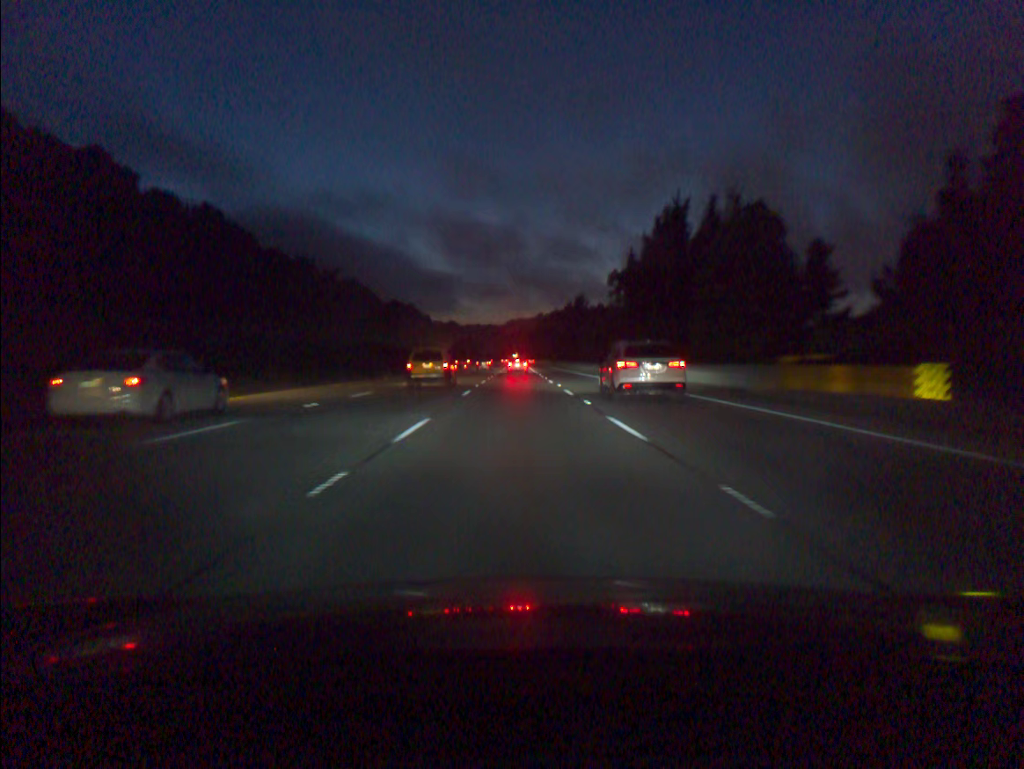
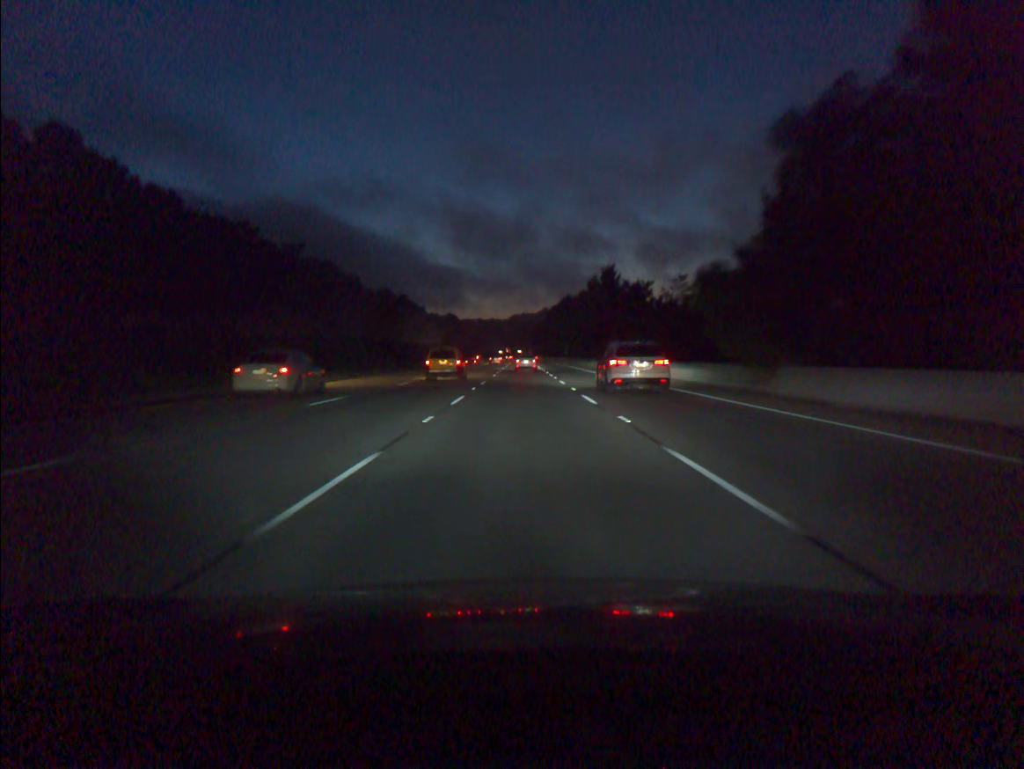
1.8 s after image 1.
(-0.1, +49.9) m; 0°
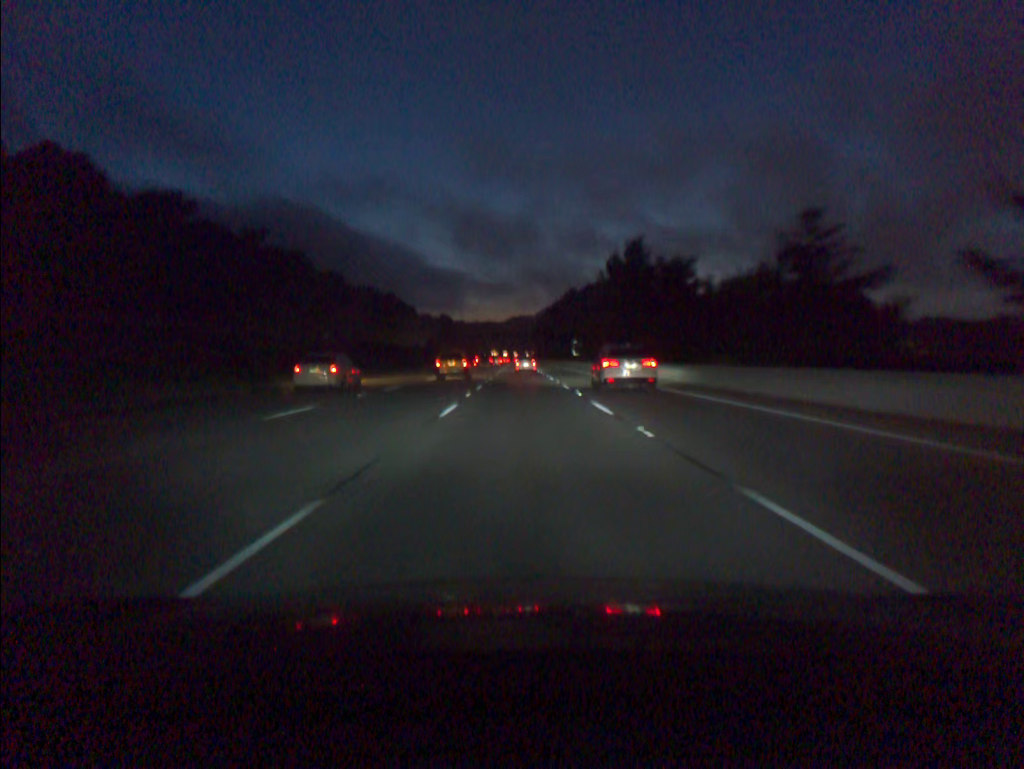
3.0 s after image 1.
(0.0, +32.5) m; 0°
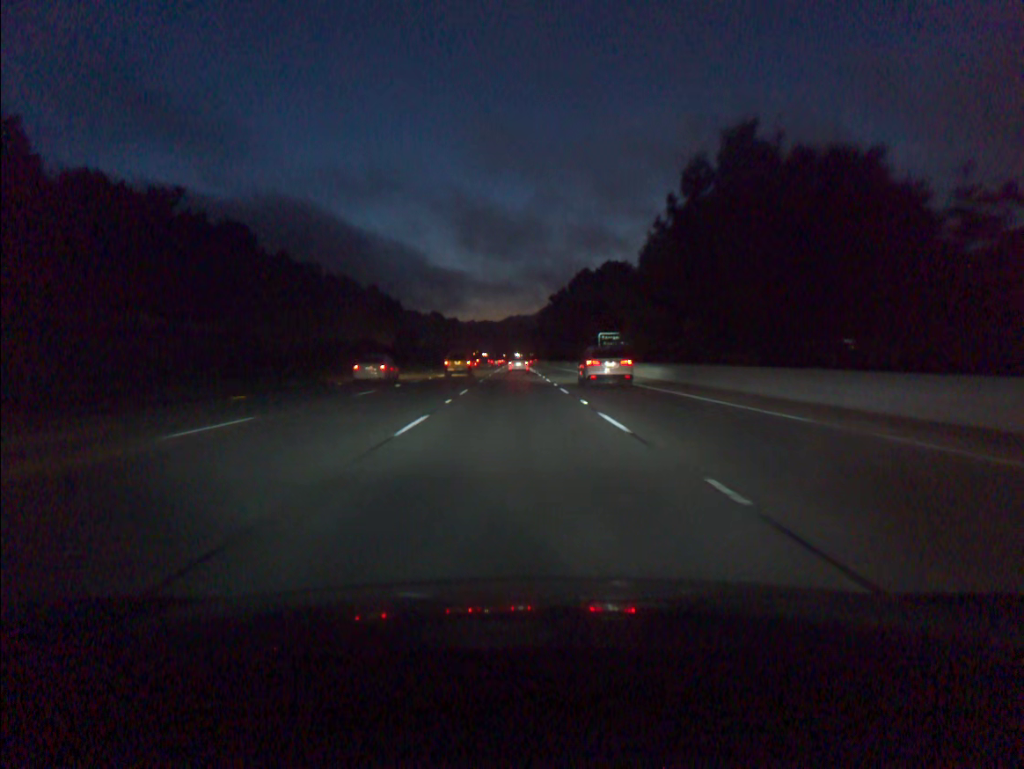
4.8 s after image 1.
(+0.2, +48.1) m; 0°
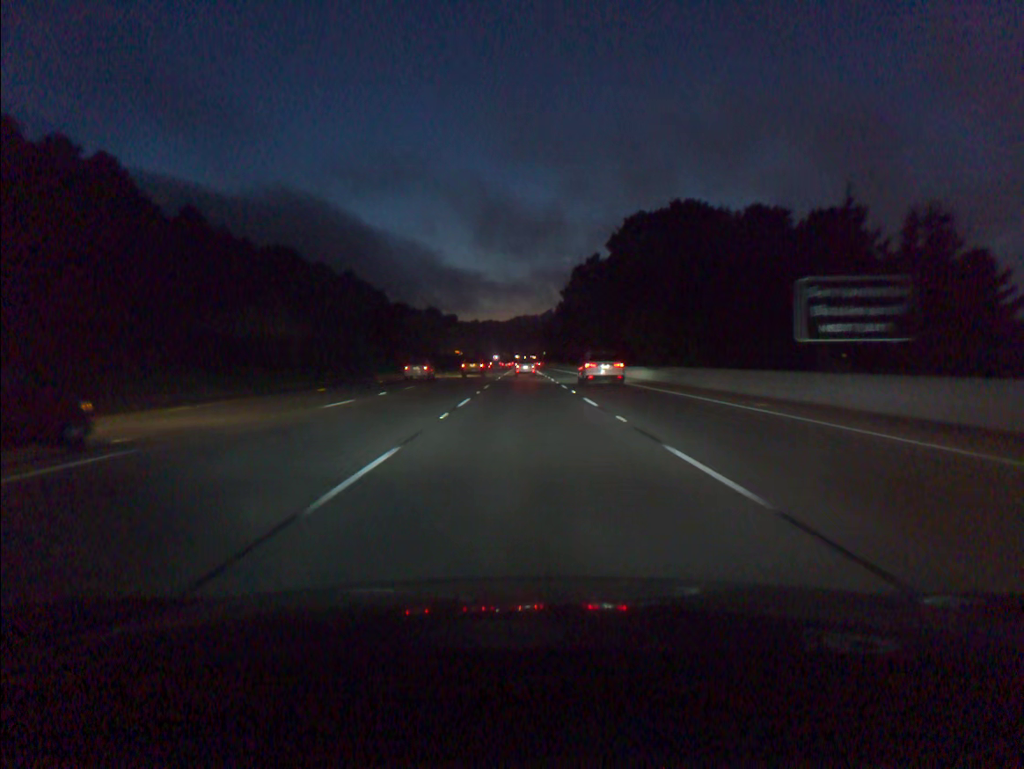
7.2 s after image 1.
(-0.4, +64.3) m; 0°
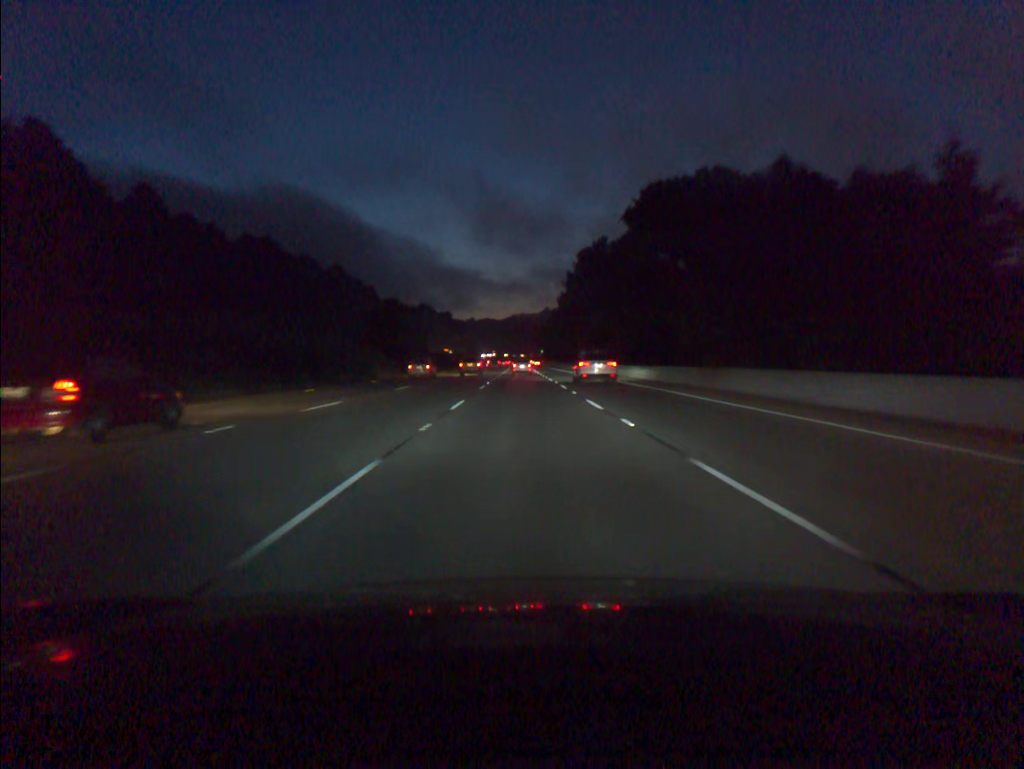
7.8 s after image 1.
(0.0, +16.2) m; 0°
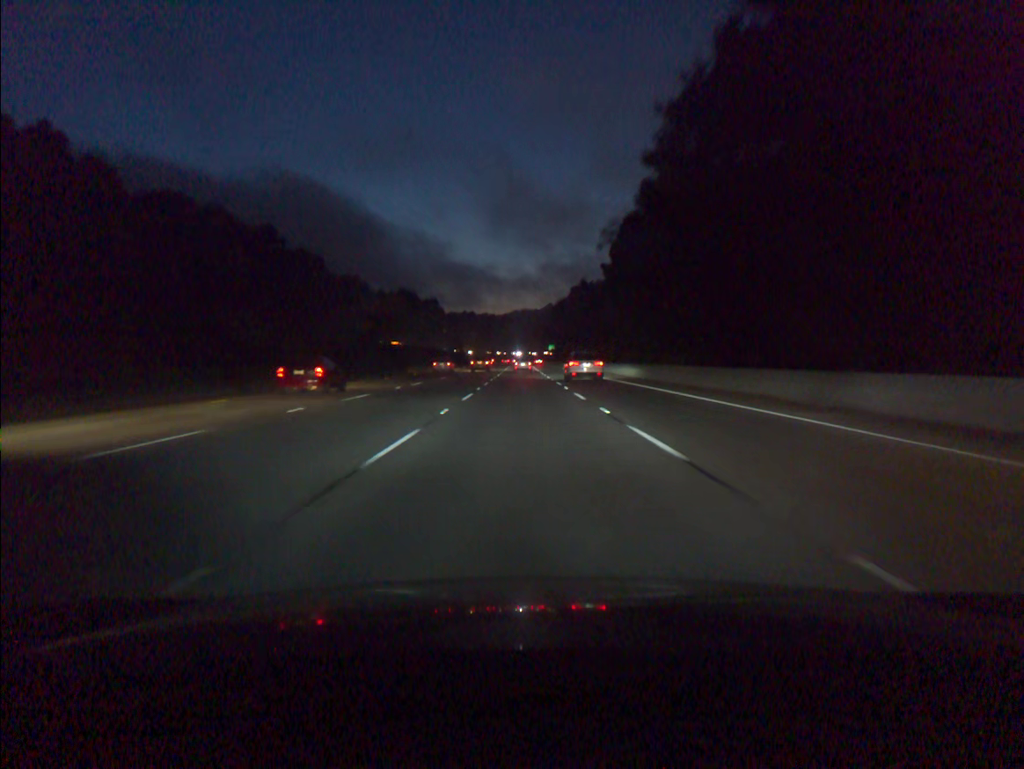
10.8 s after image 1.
(+0.2, +83.0) m; 0°
